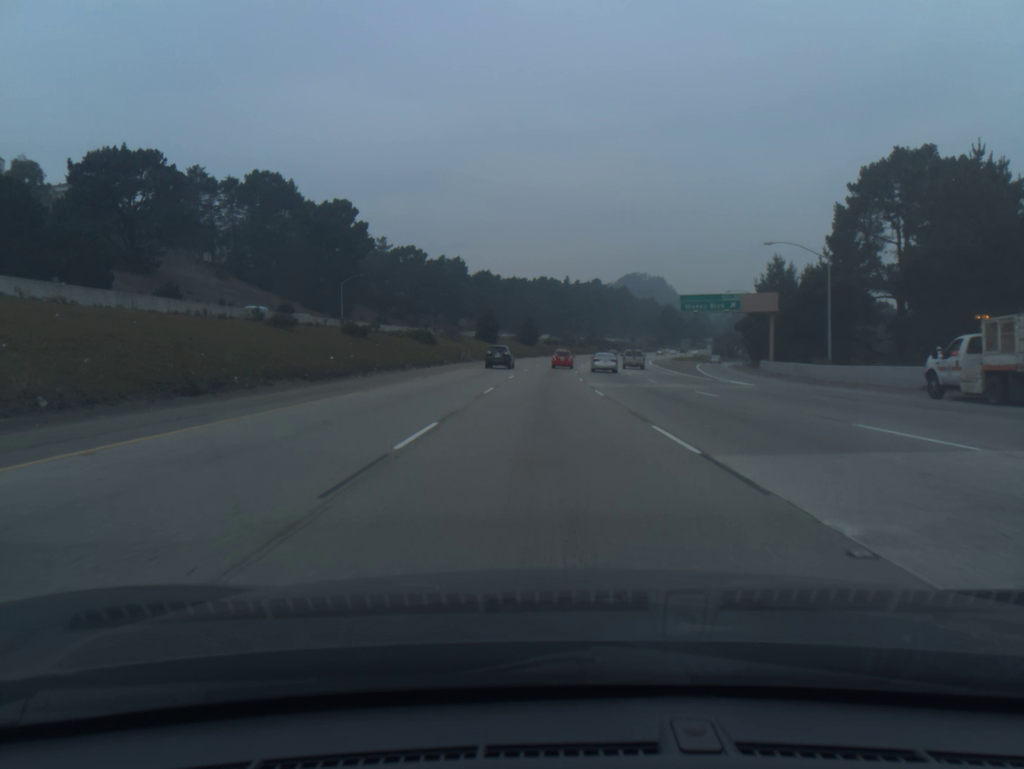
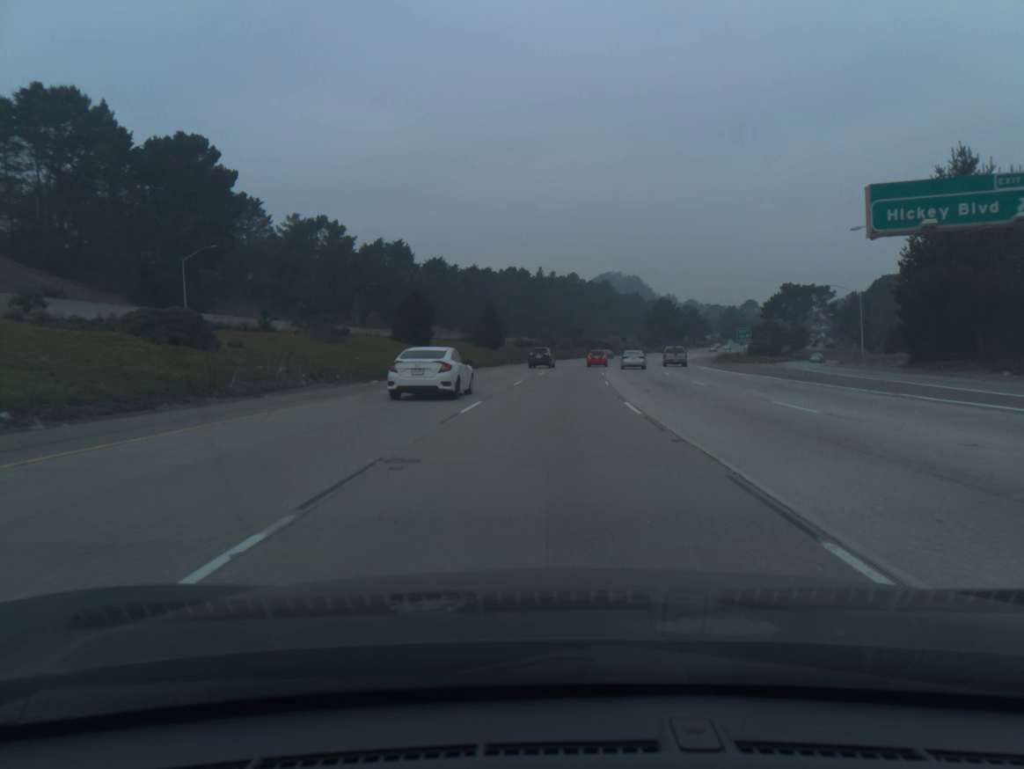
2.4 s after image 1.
(+0.5, +52.1) m; +2°
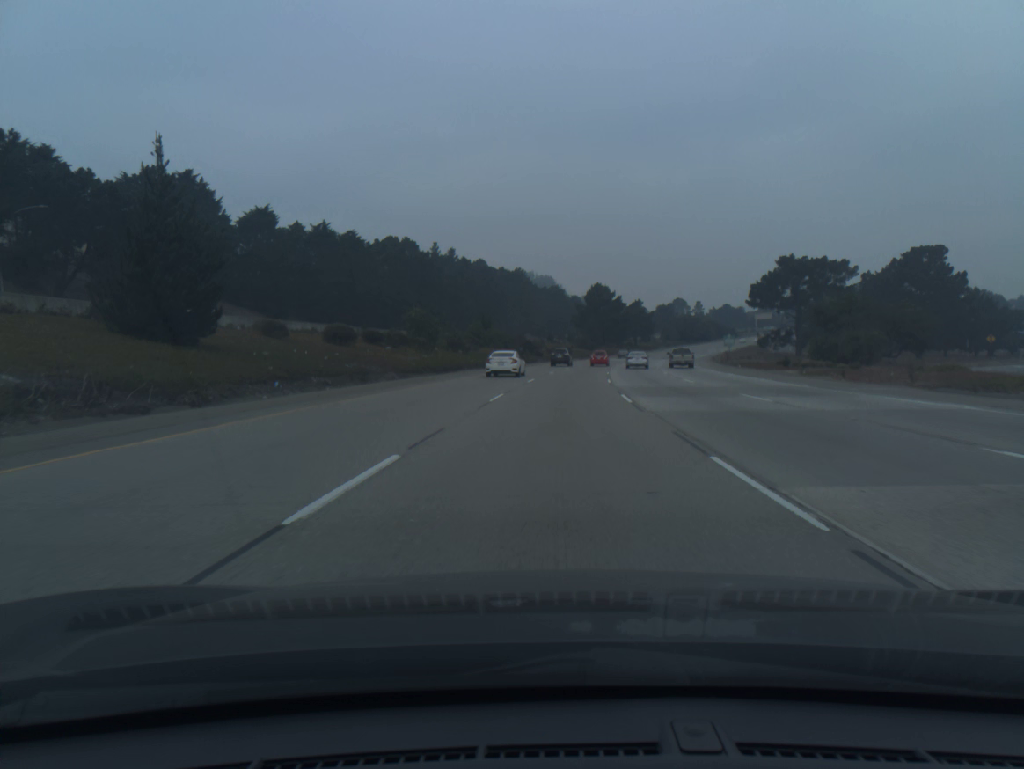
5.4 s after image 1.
(+3.8, +68.5) m; +6°
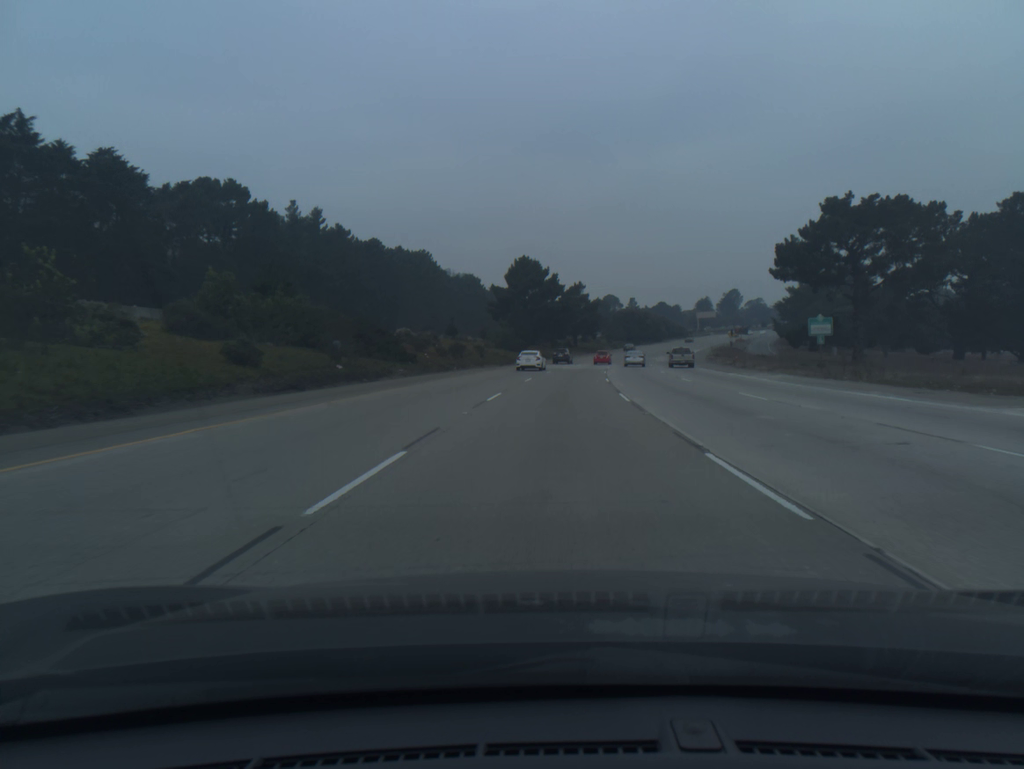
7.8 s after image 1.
(+2.9, +57.9) m; +6°
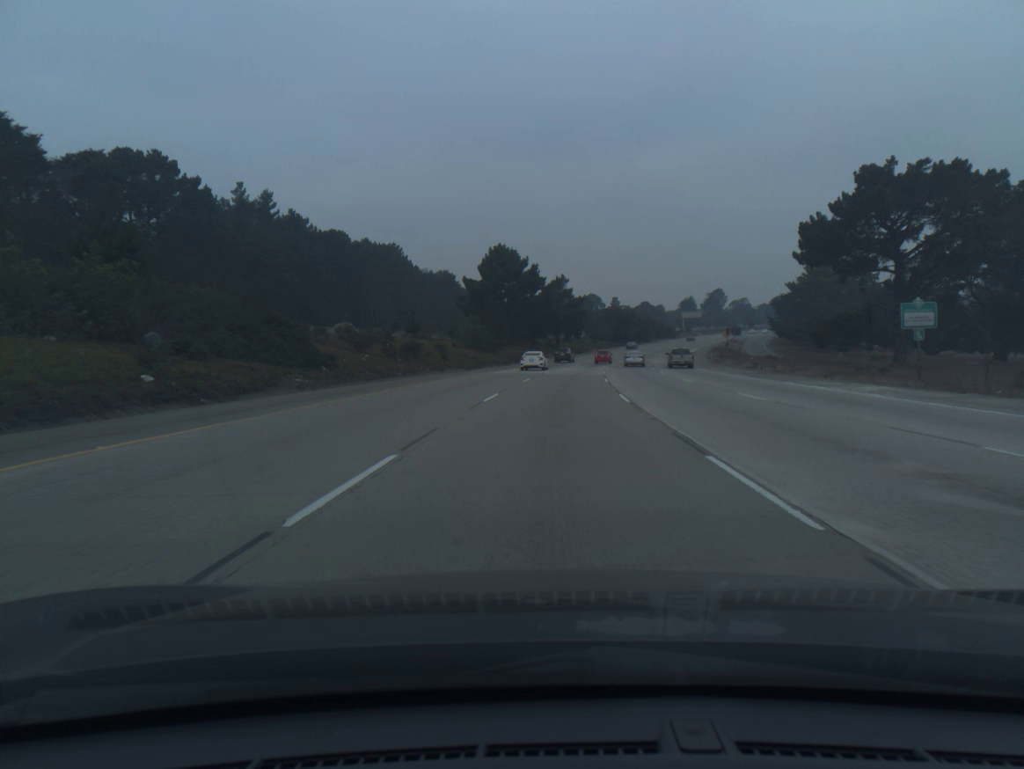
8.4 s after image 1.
(+0.2, +14.9) m; +1°
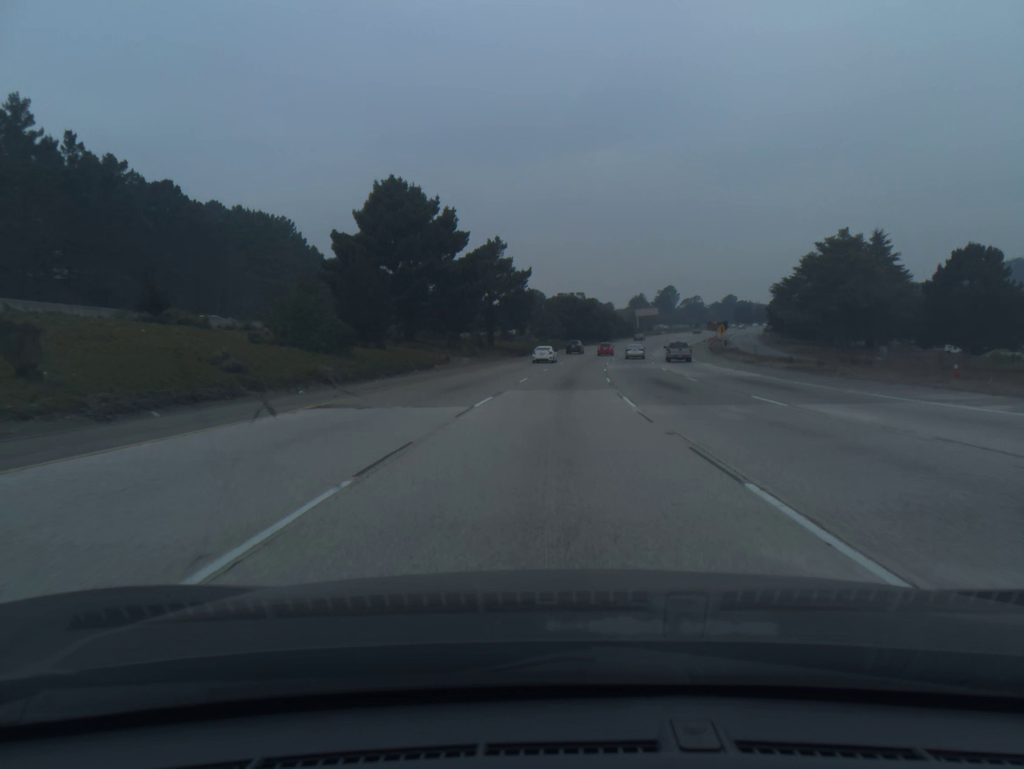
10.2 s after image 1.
(+1.7, +45.6) m; +4°
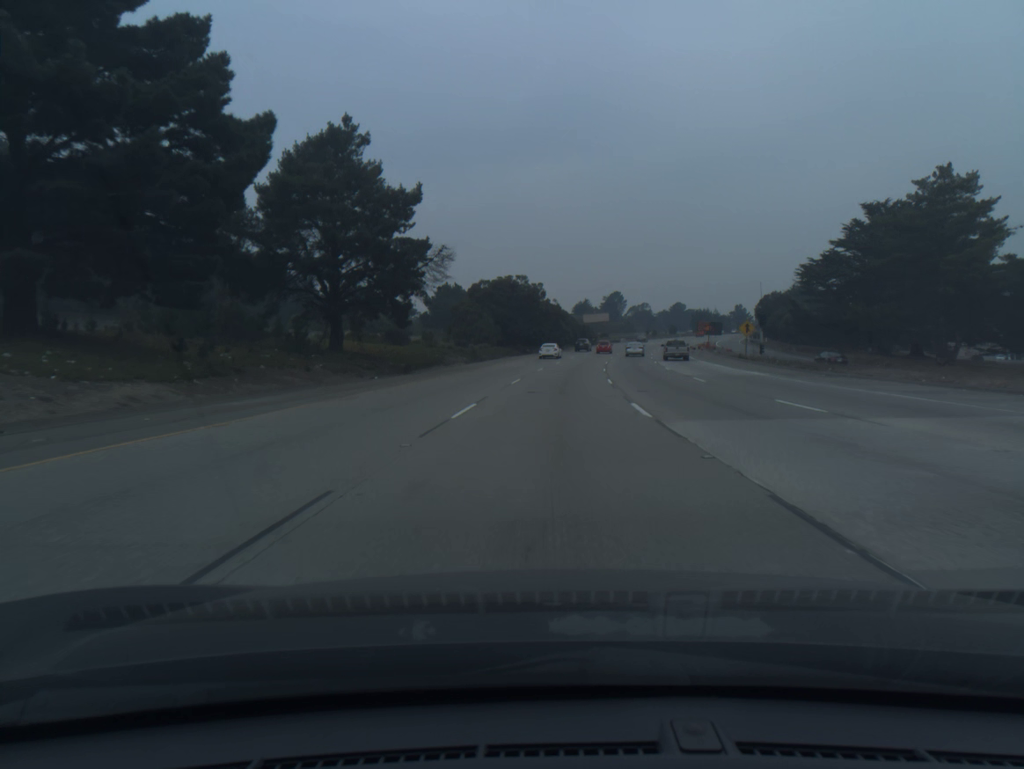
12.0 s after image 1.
(+1.8, +47.0) m; +4°
